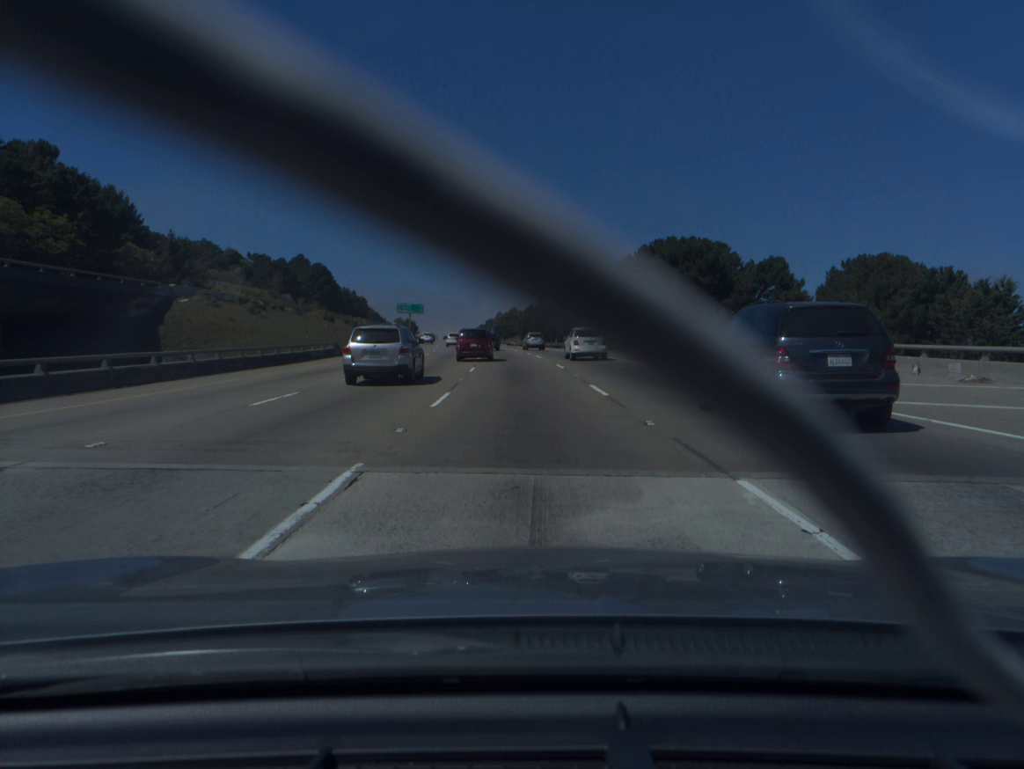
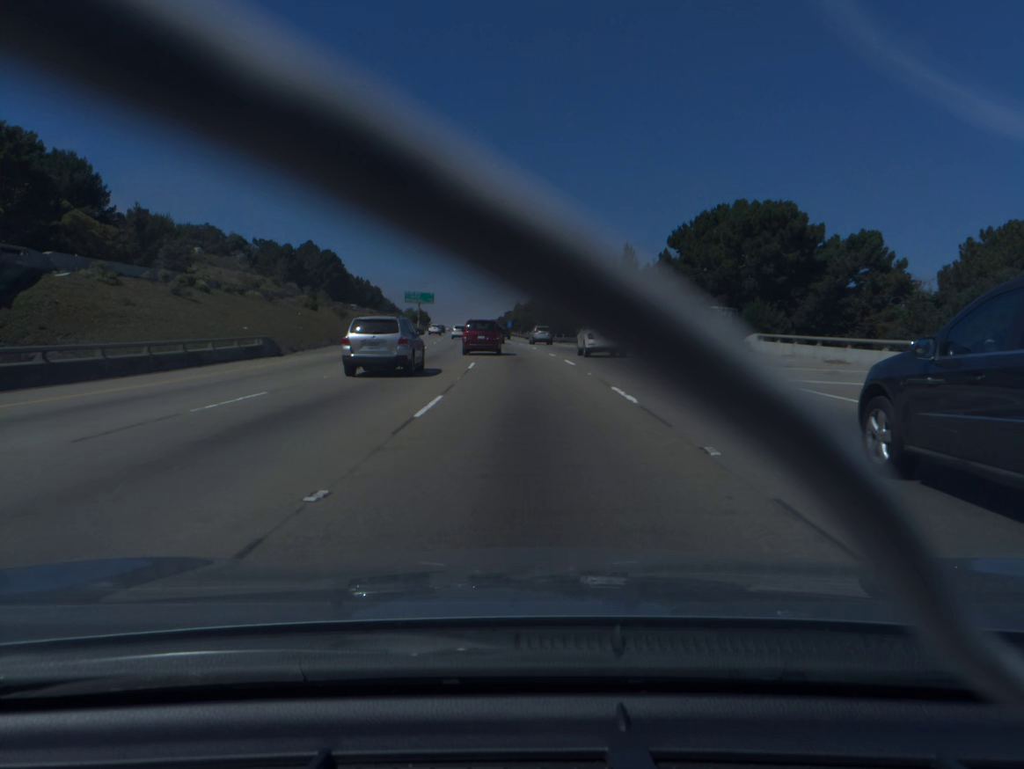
(-0.2, +17.7) m; -1°
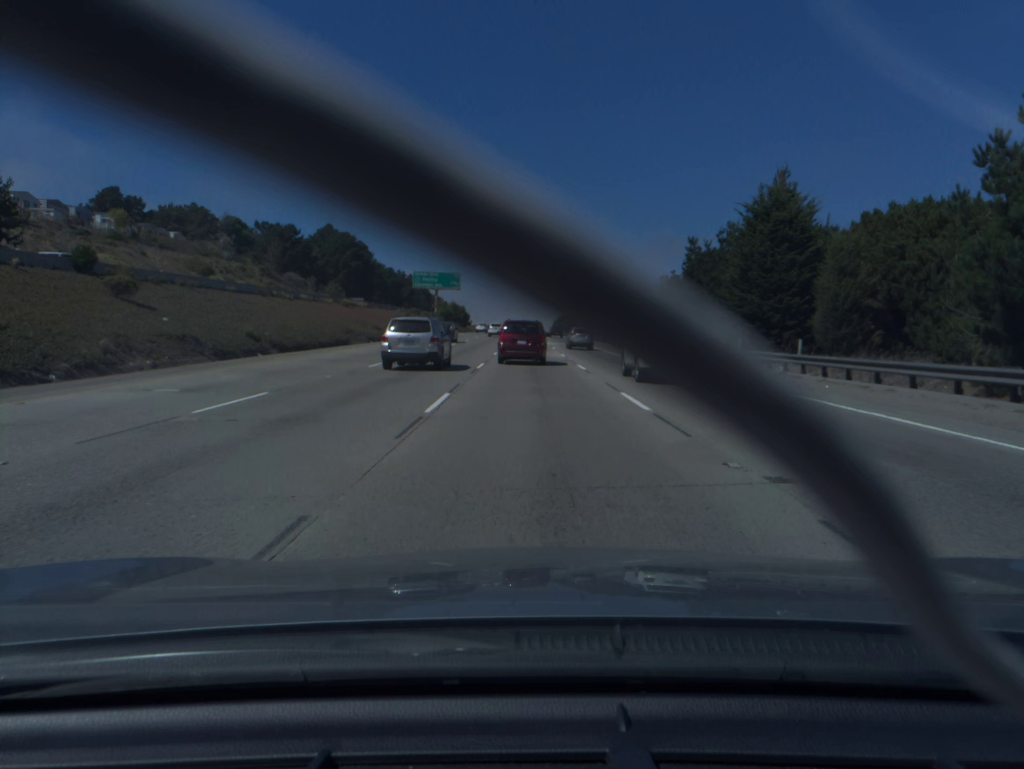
(-2.9, +68.3) m; -5°
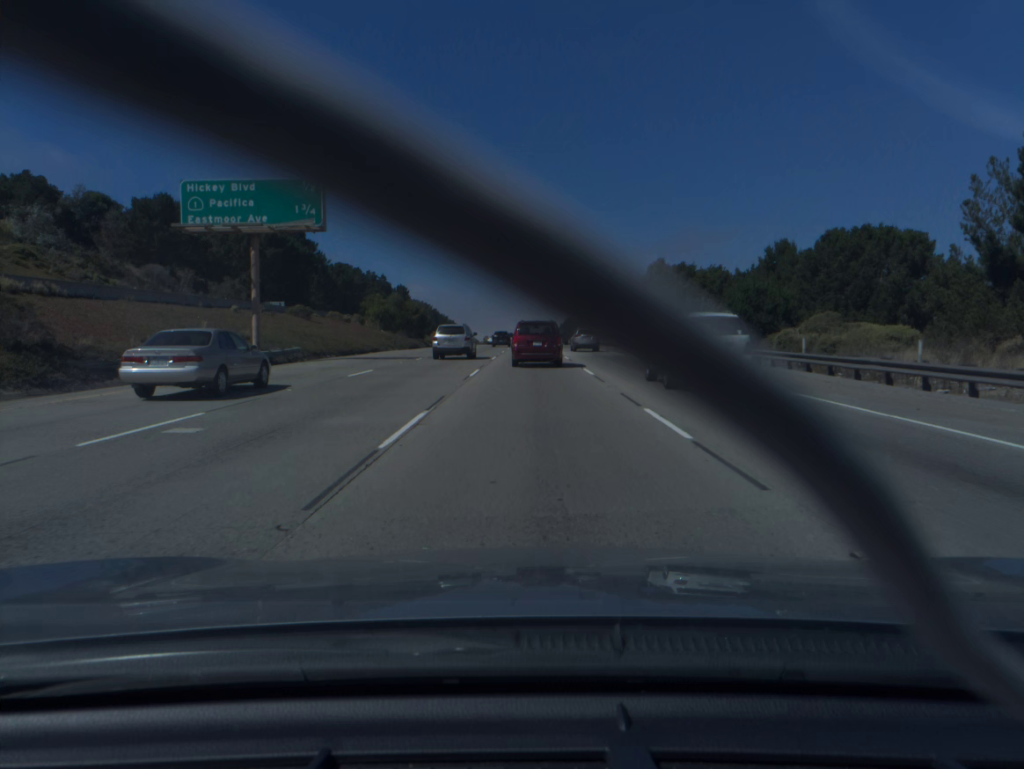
(-0.6, +76.7) m; 0°
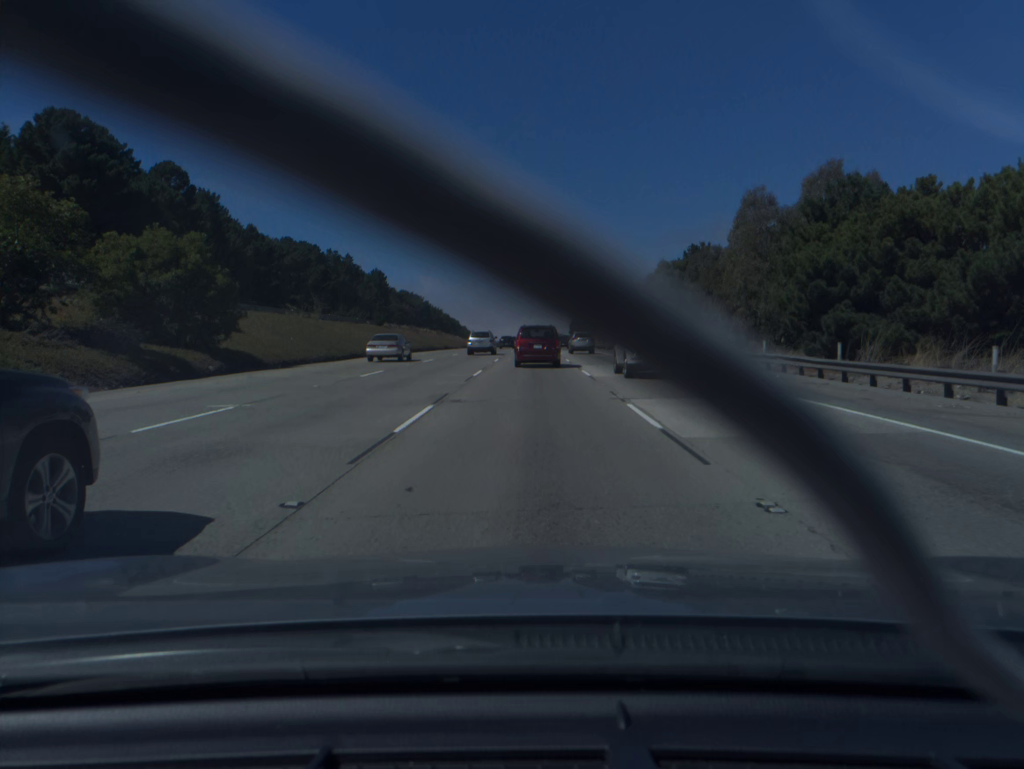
(-0.3, +71.5) m; 0°
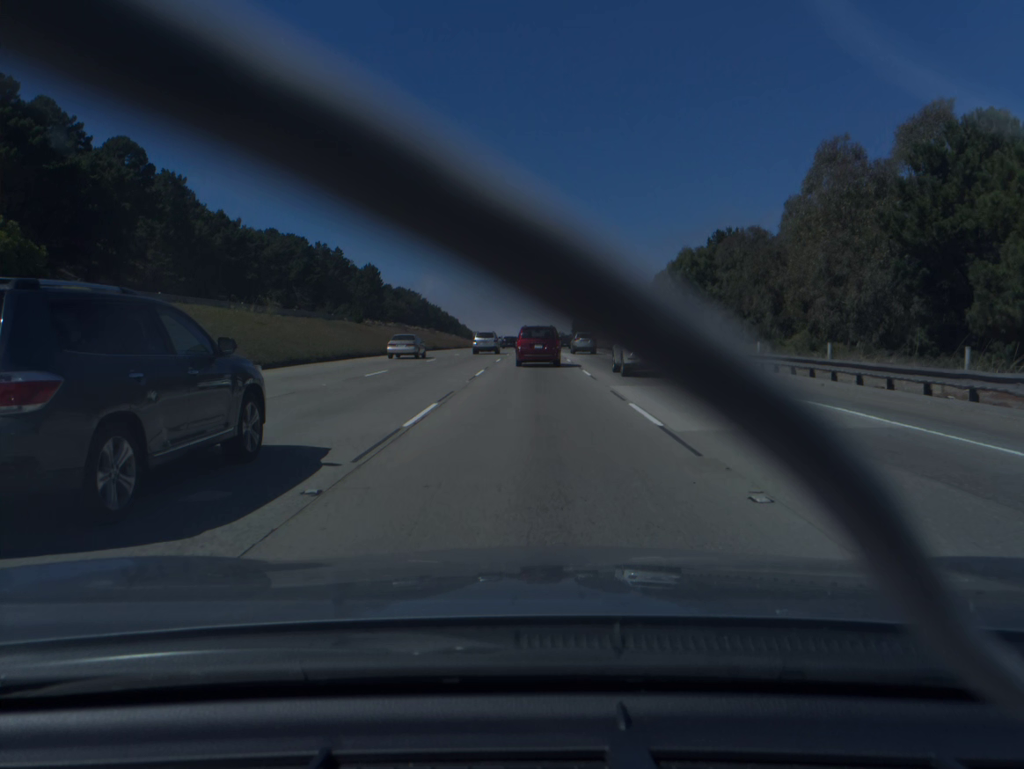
(0.0, +14.1) m; 0°
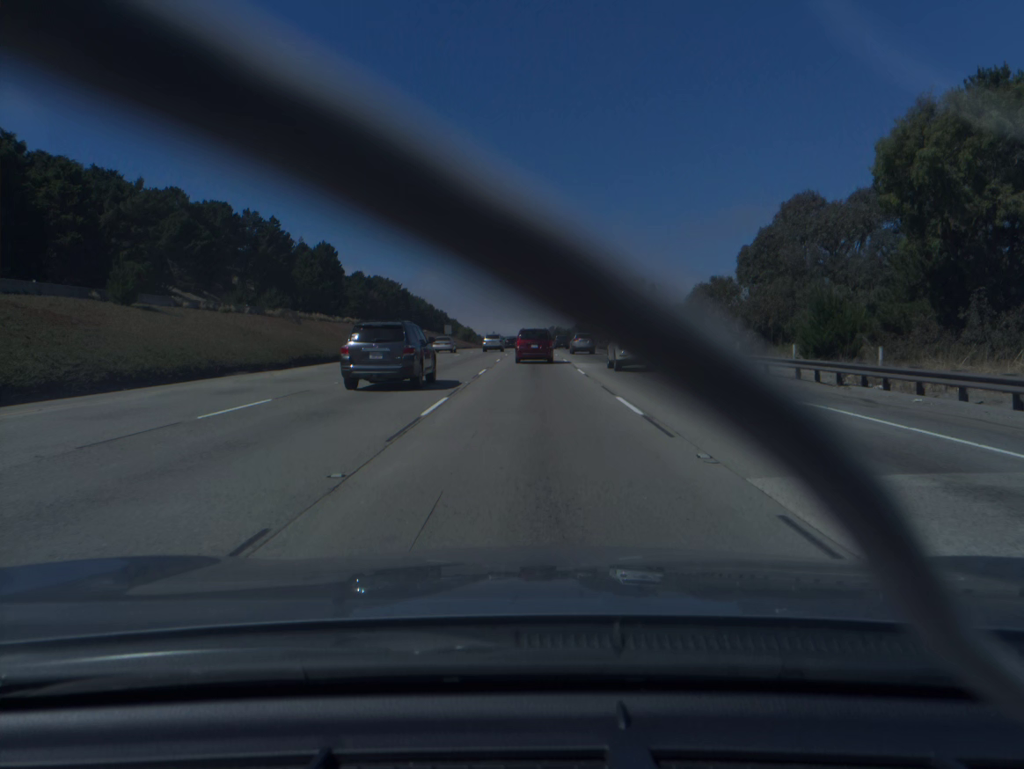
(+0.1, +56.6) m; 0°
